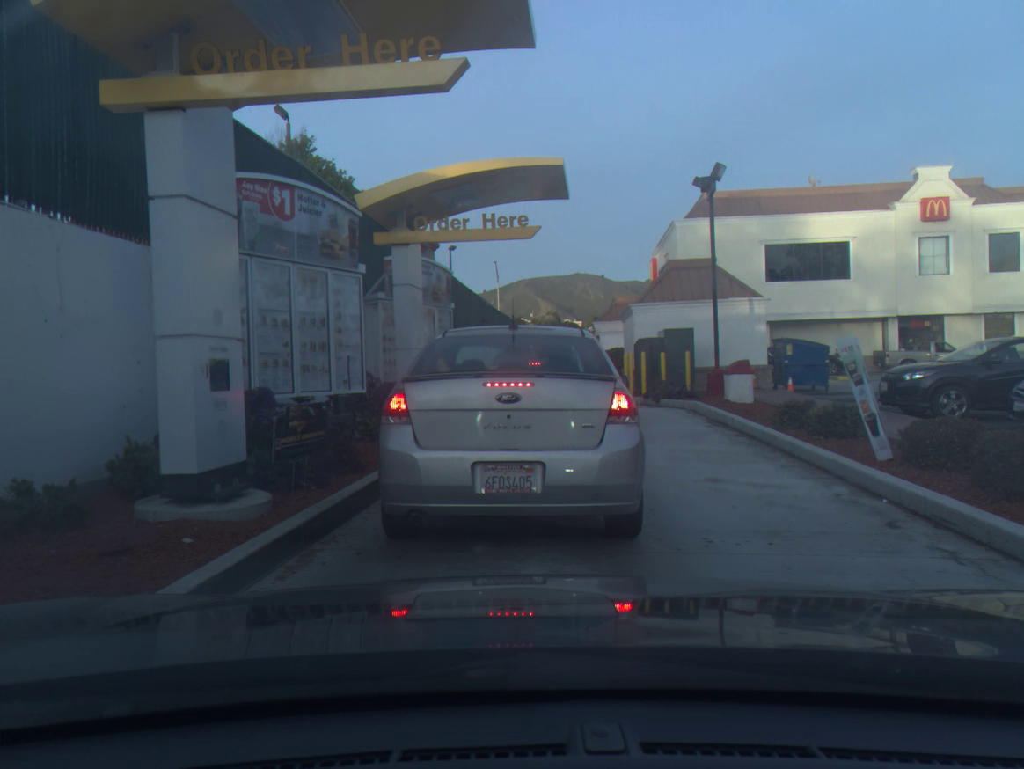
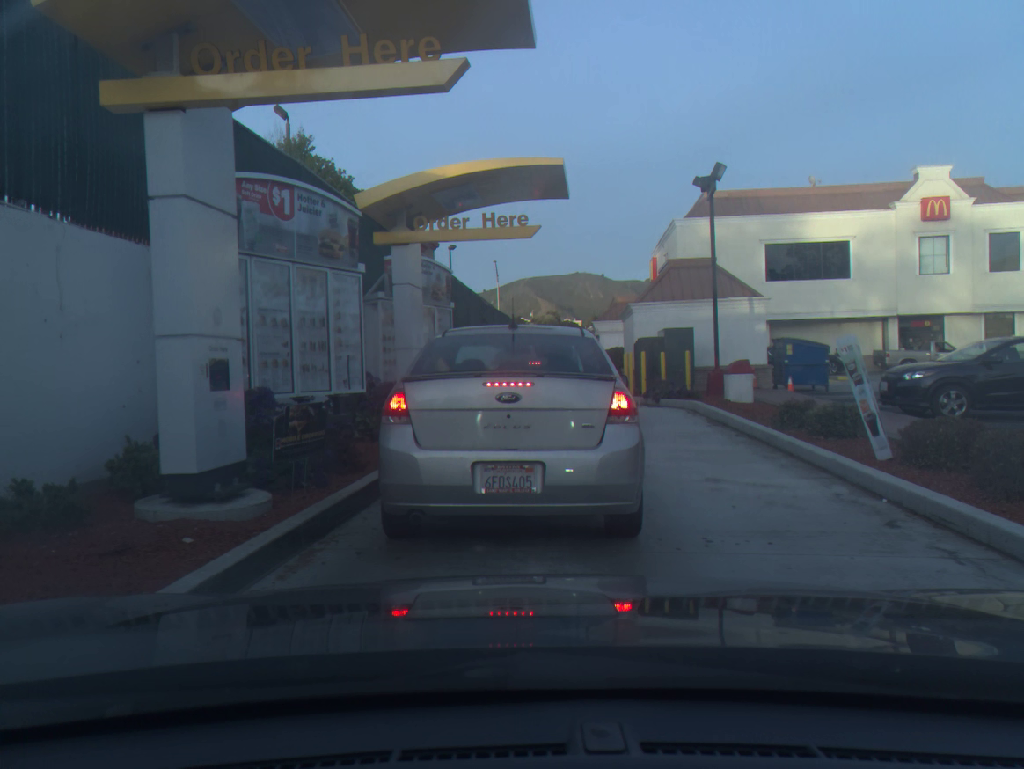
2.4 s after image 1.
(0.0, 0.0) m; 0°
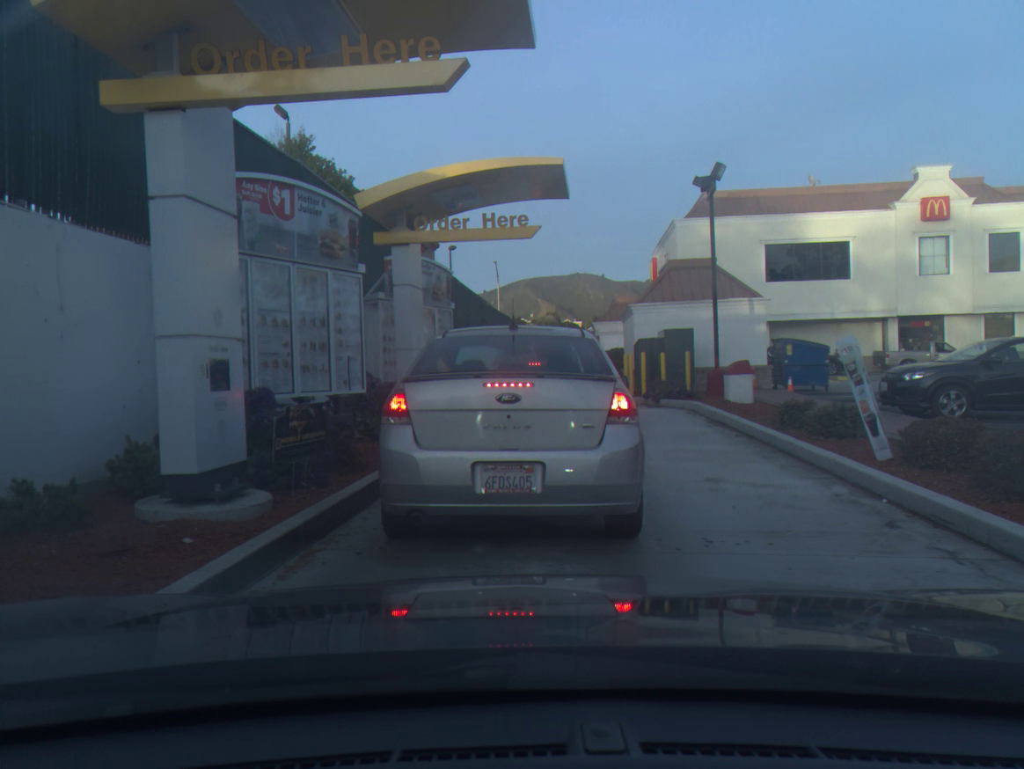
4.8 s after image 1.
(0.0, 0.0) m; 0°
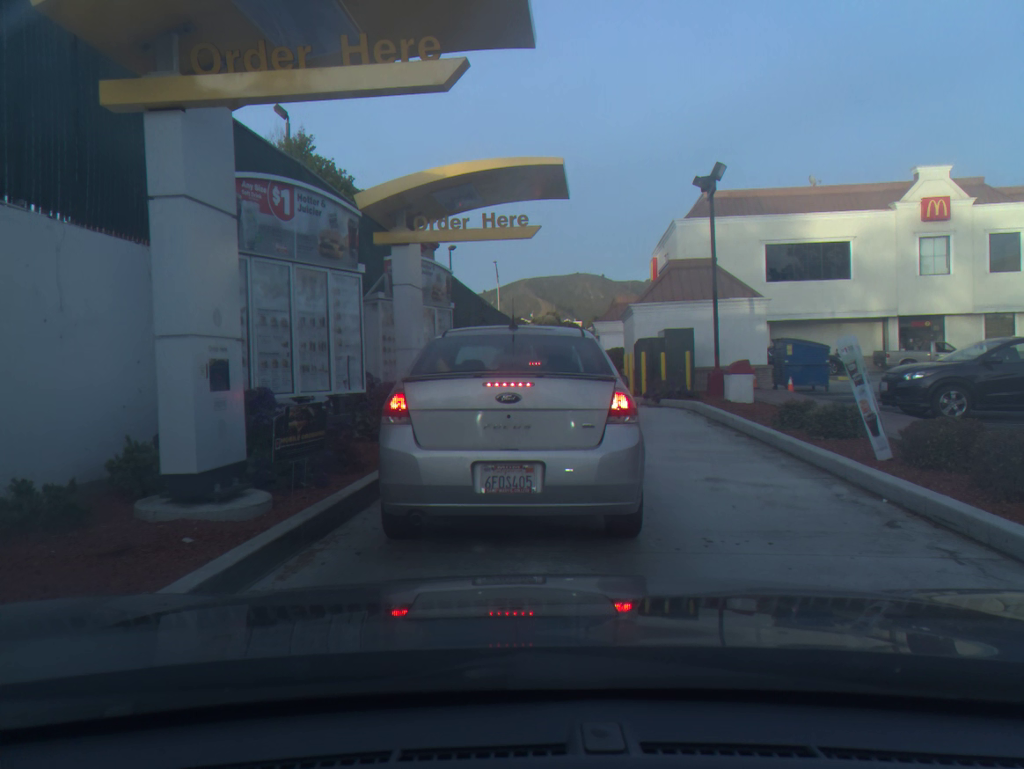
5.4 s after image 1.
(0.0, 0.0) m; 0°
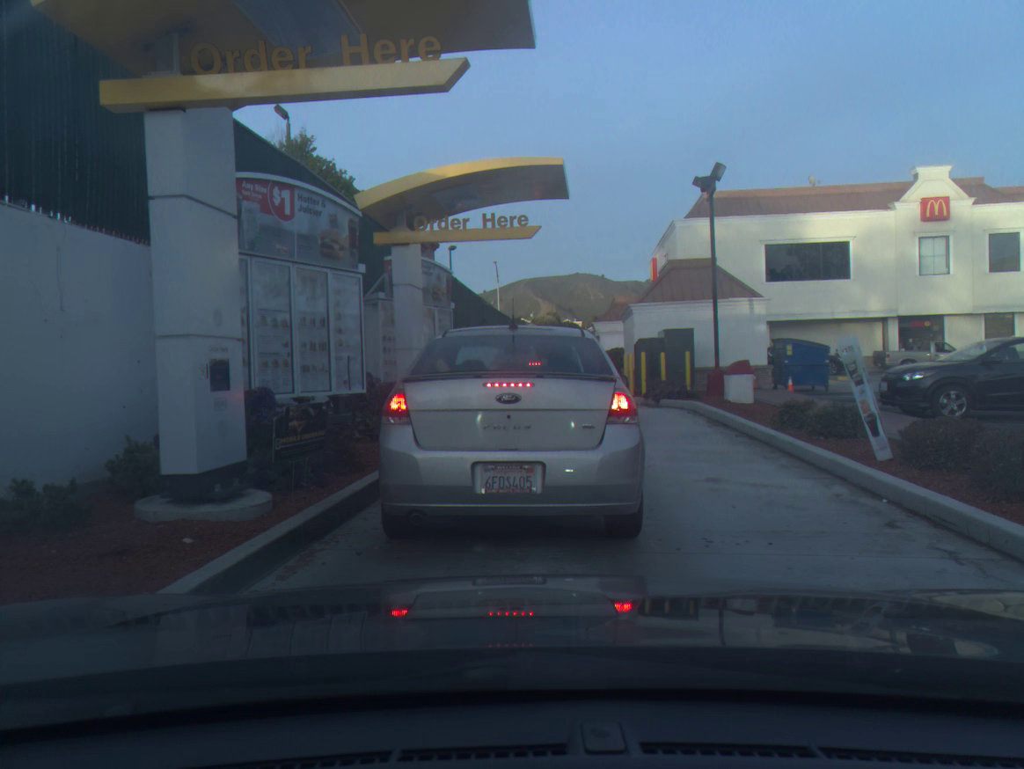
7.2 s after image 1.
(0.0, 0.0) m; 0°
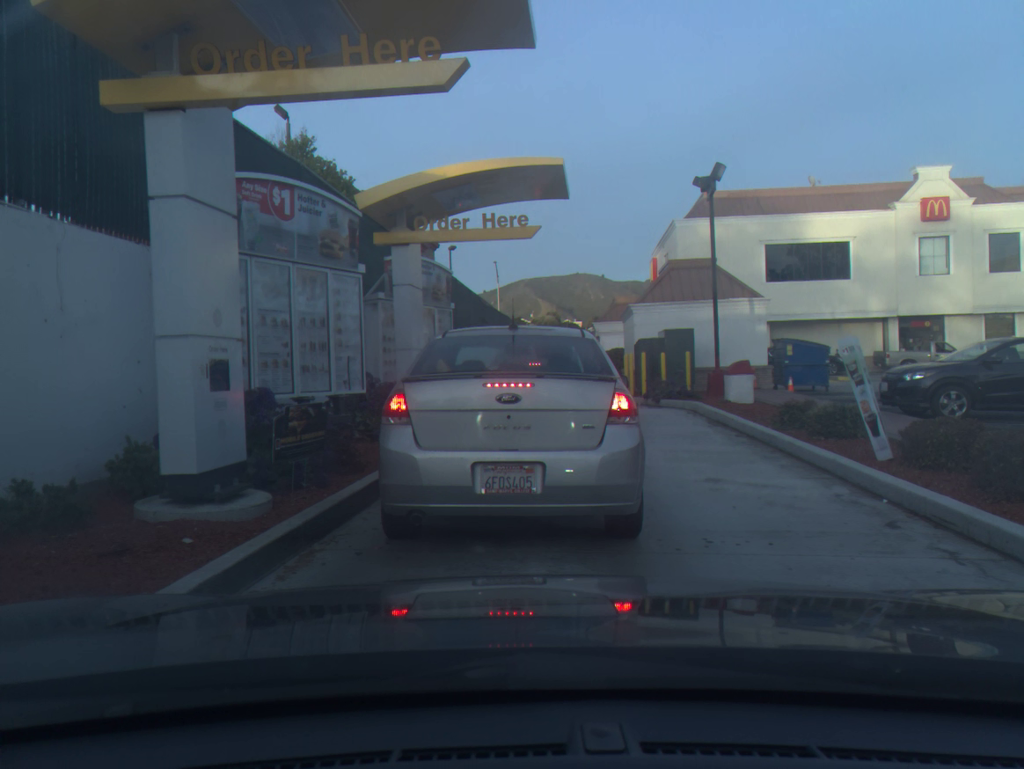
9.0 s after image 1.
(0.0, 0.0) m; 0°
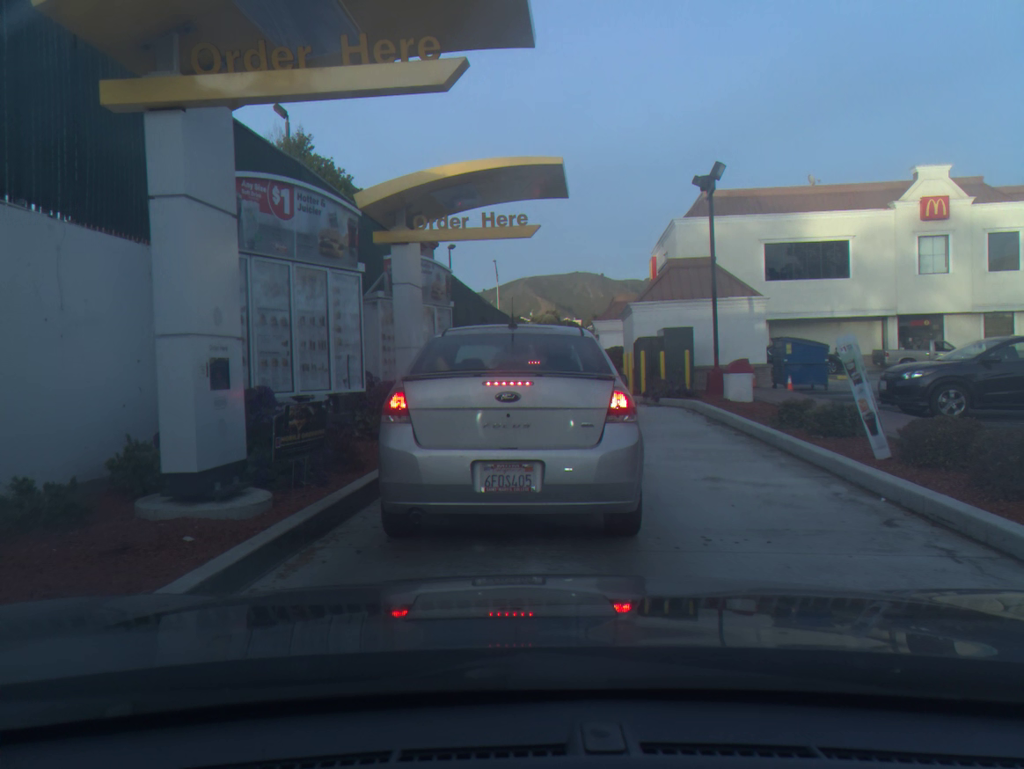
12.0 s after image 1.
(0.0, 0.0) m; 0°
